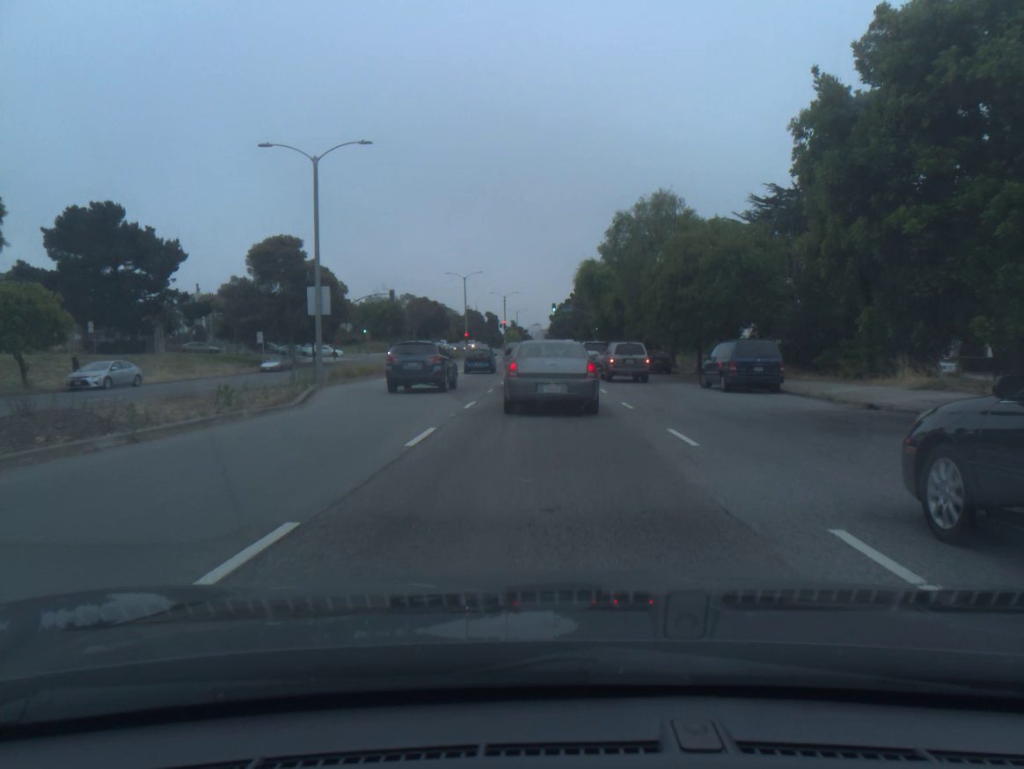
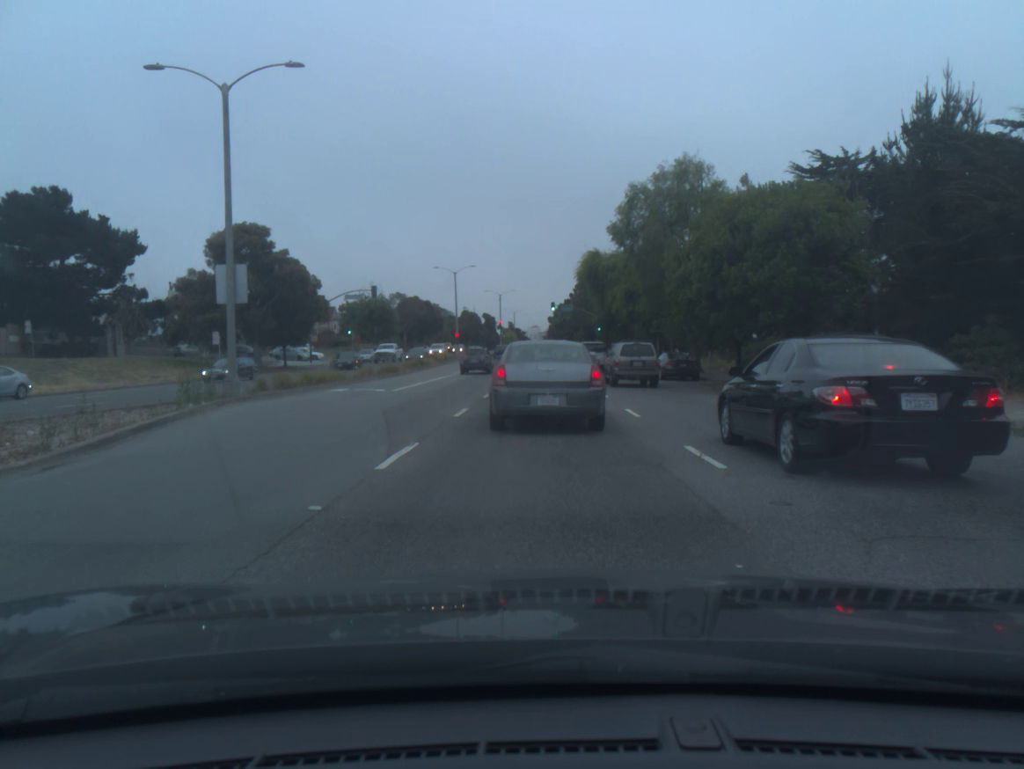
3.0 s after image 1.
(0.0, +9.0) m; 0°
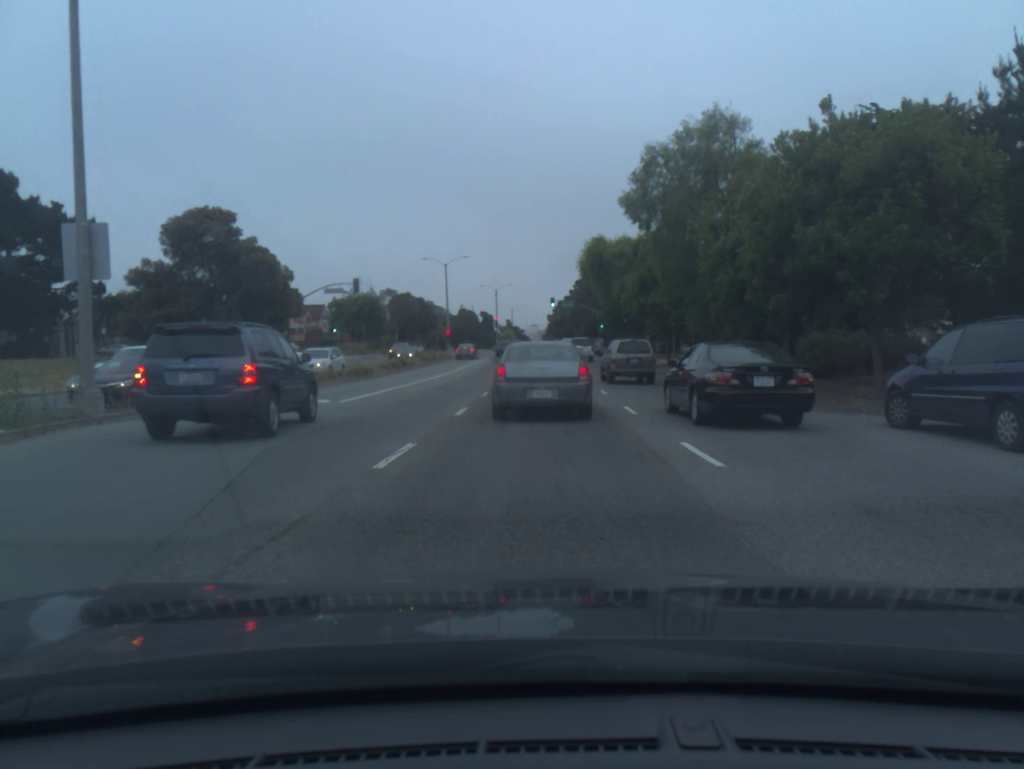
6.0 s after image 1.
(0.0, +7.3) m; +1°
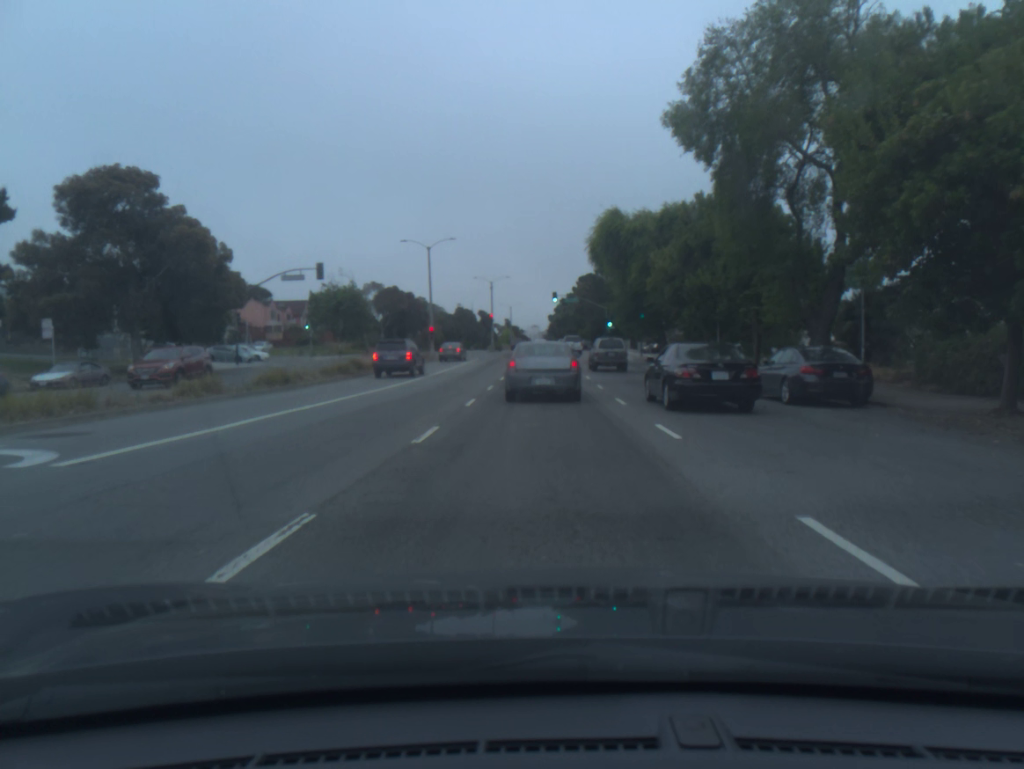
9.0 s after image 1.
(0.0, +12.1) m; -1°
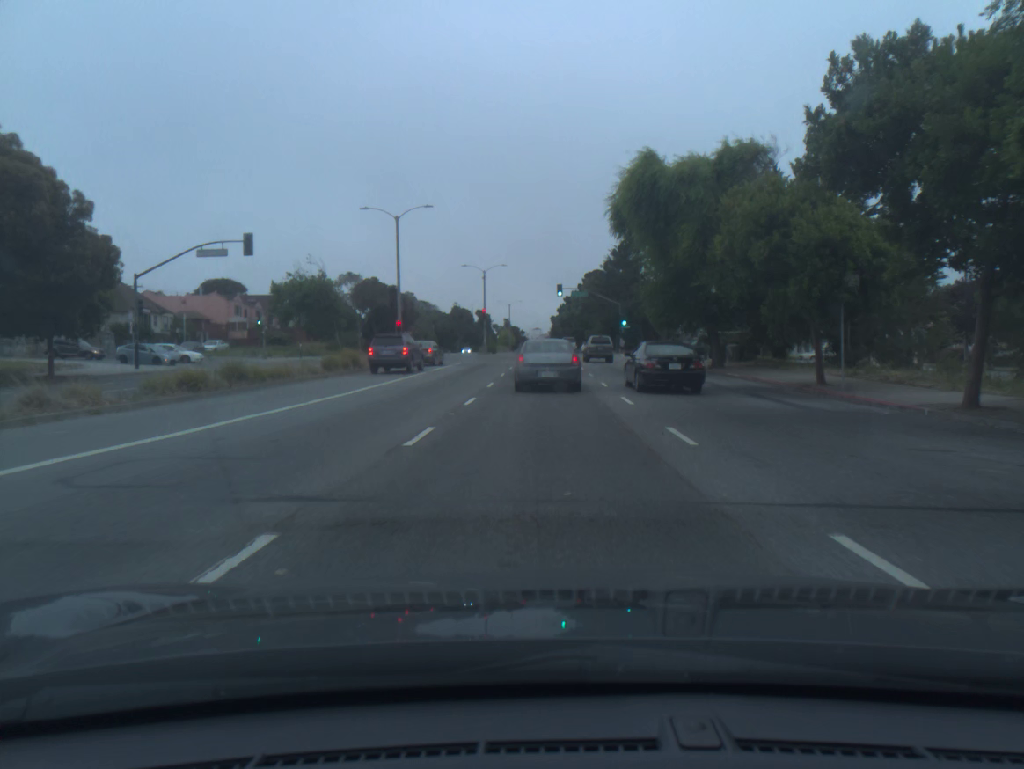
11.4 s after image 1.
(-0.1, +15.0) m; 0°
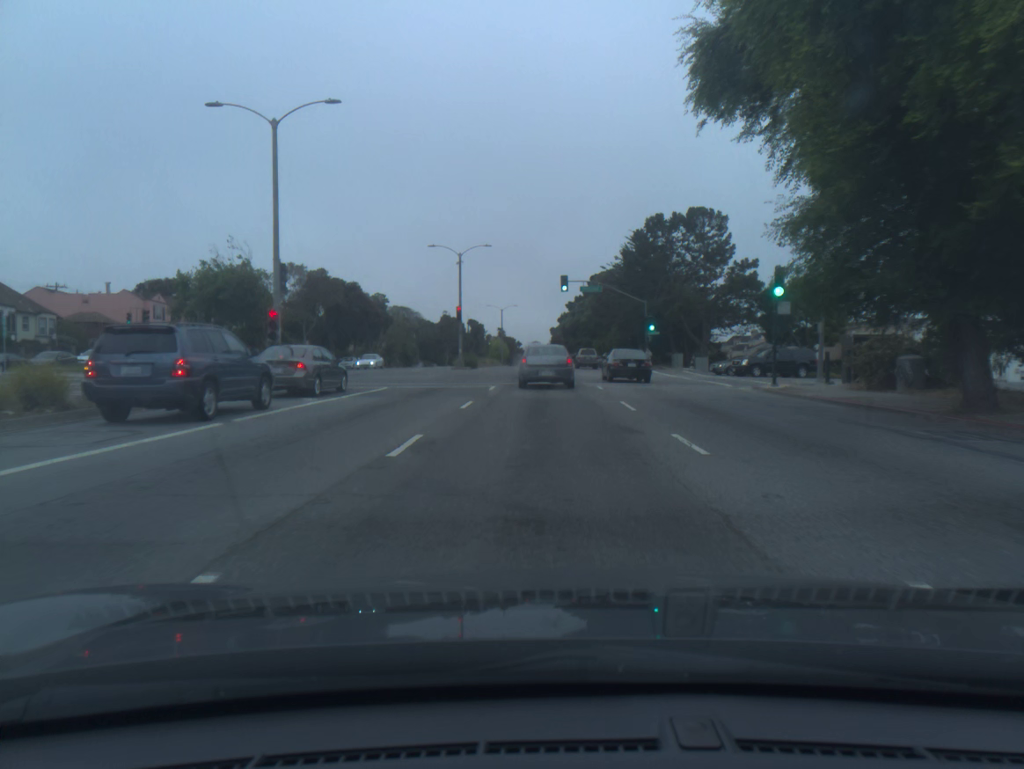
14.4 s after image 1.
(+0.1, +22.6) m; 0°
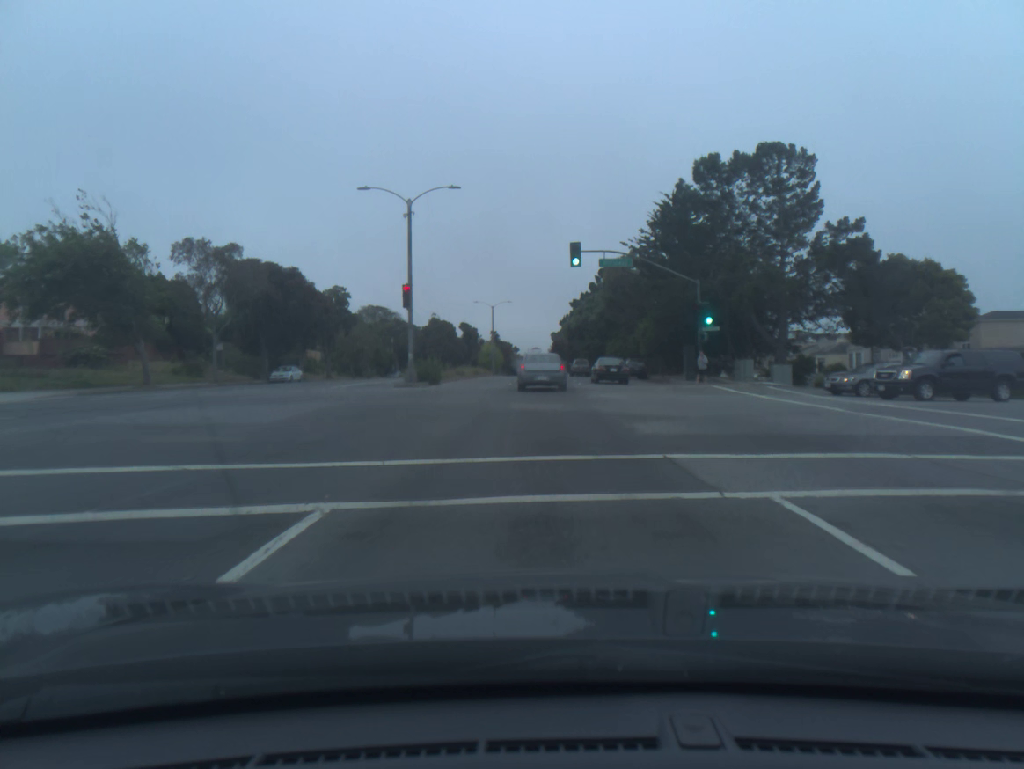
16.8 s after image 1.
(0.0, +21.6) m; 0°
